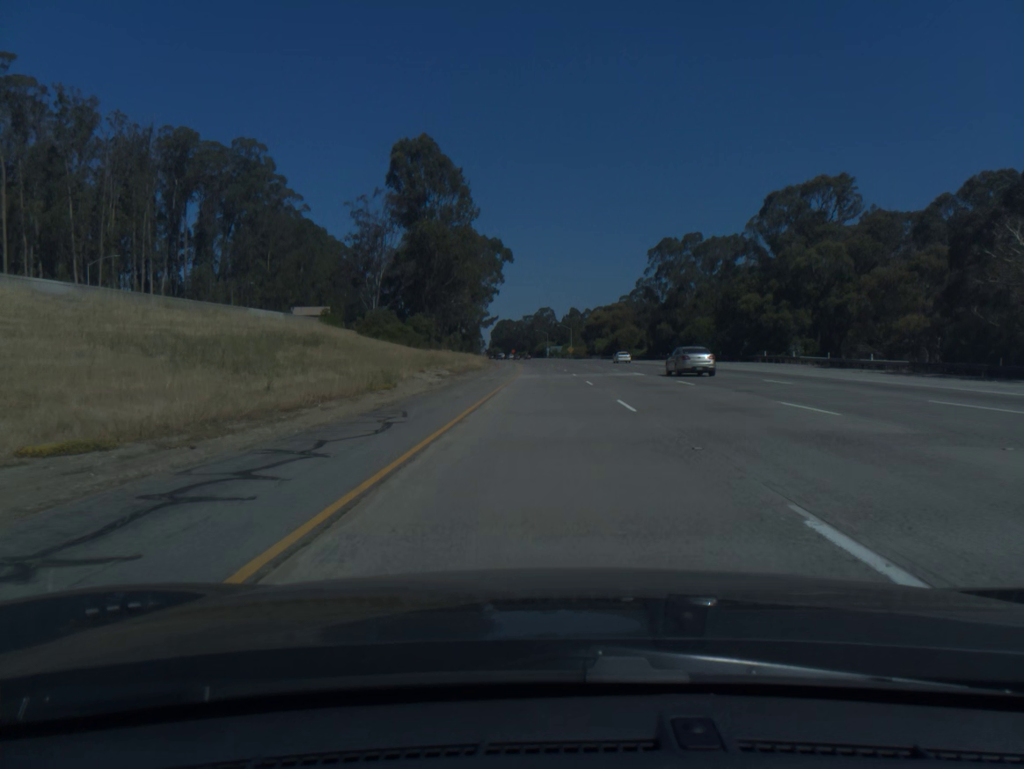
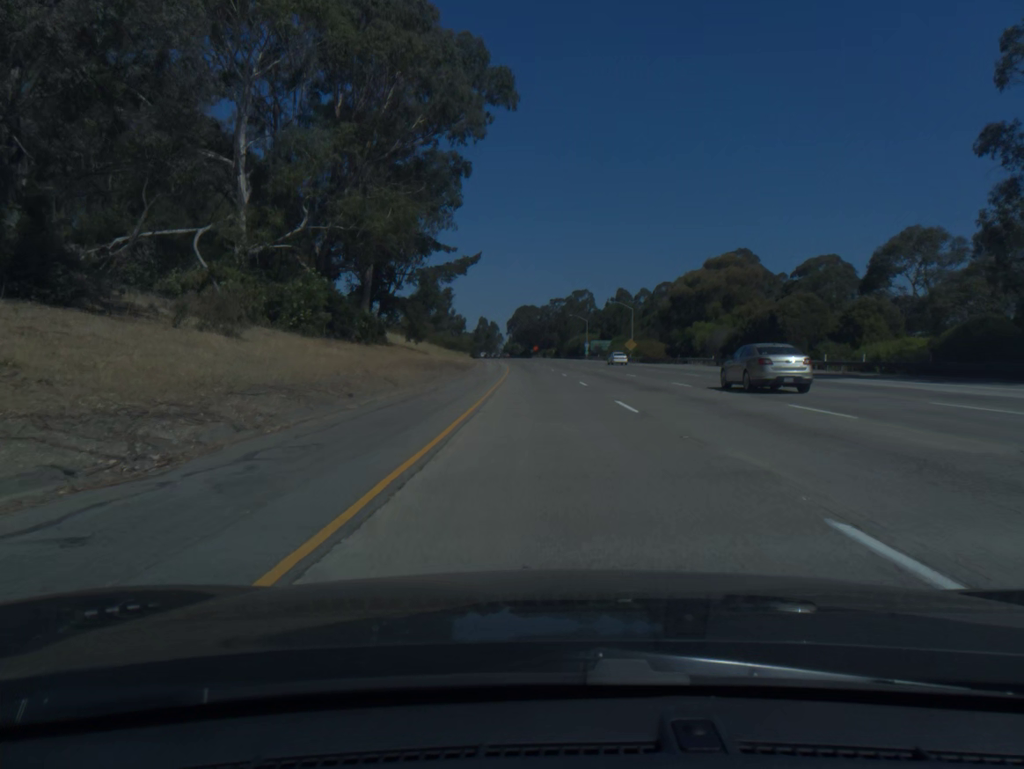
(-1.2, +102.5) m; -2°
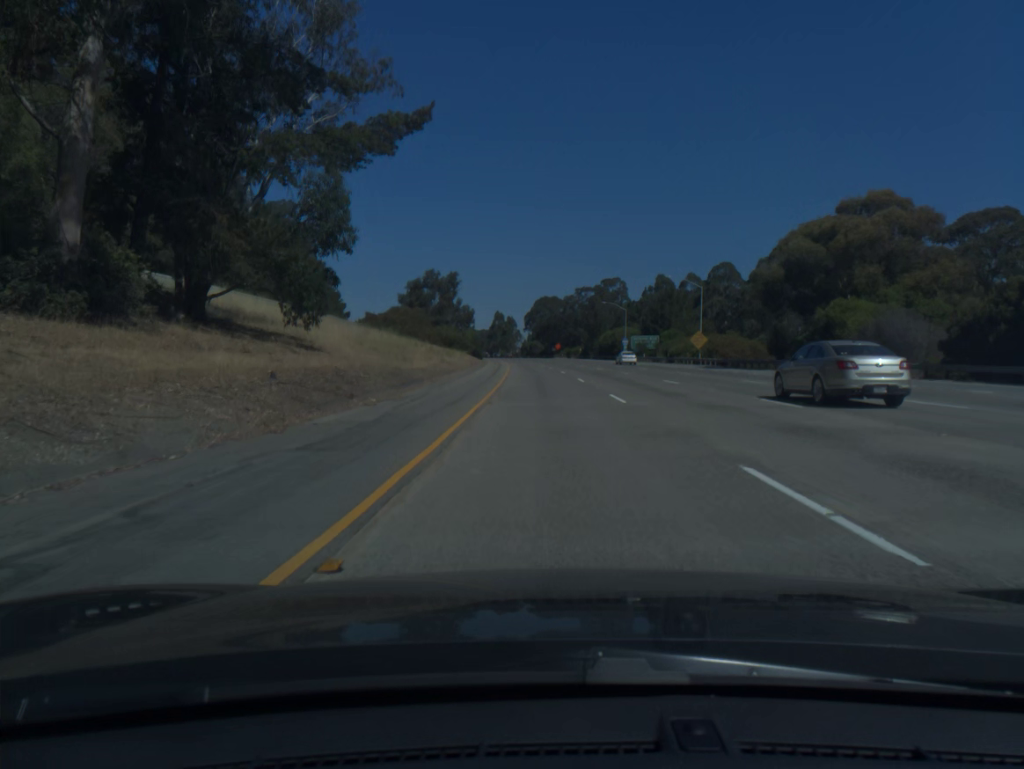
(-0.6, +41.0) m; -2°
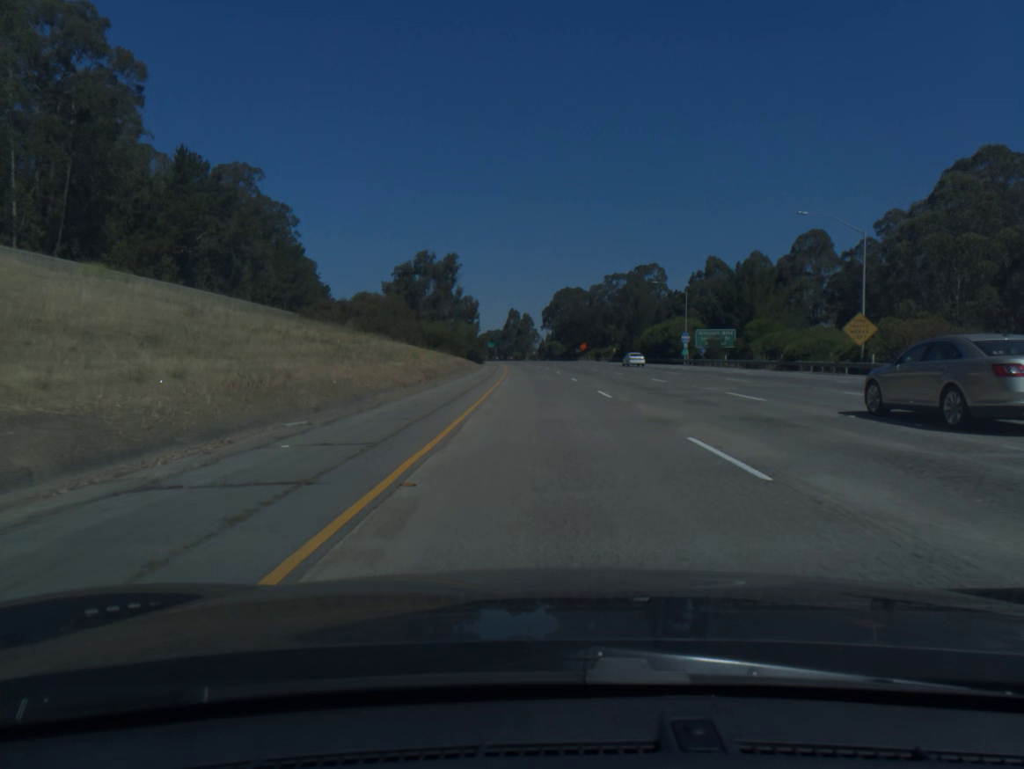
(-0.5, +40.9) m; -1°
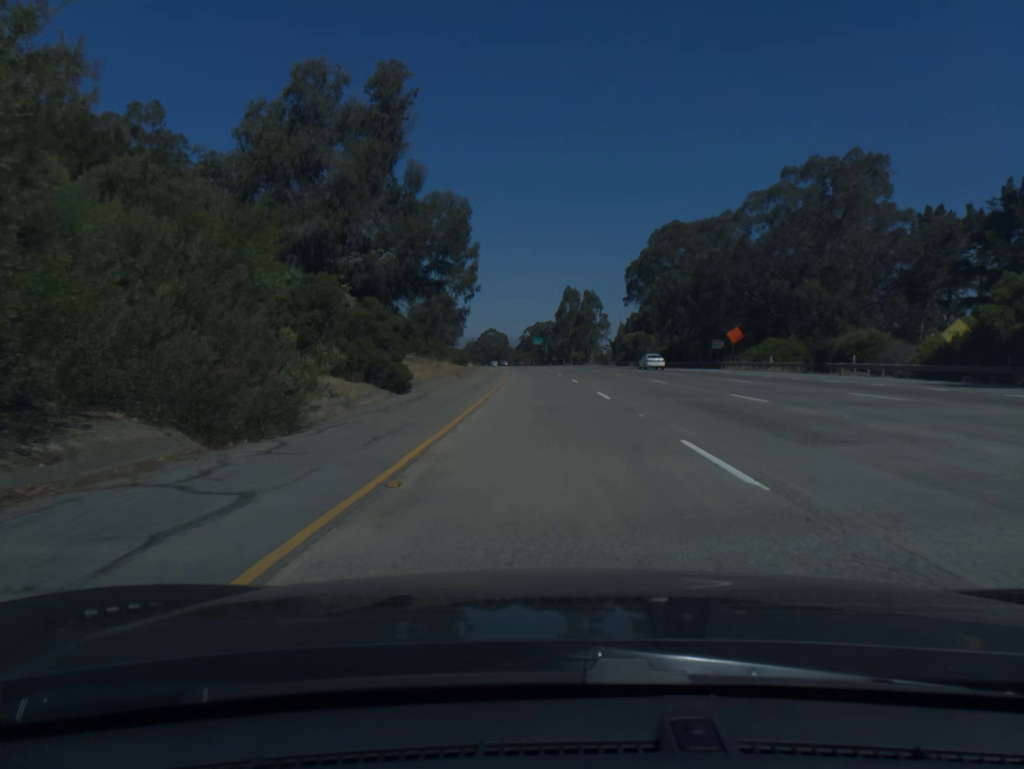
(-3.4, +102.3) m; -4°
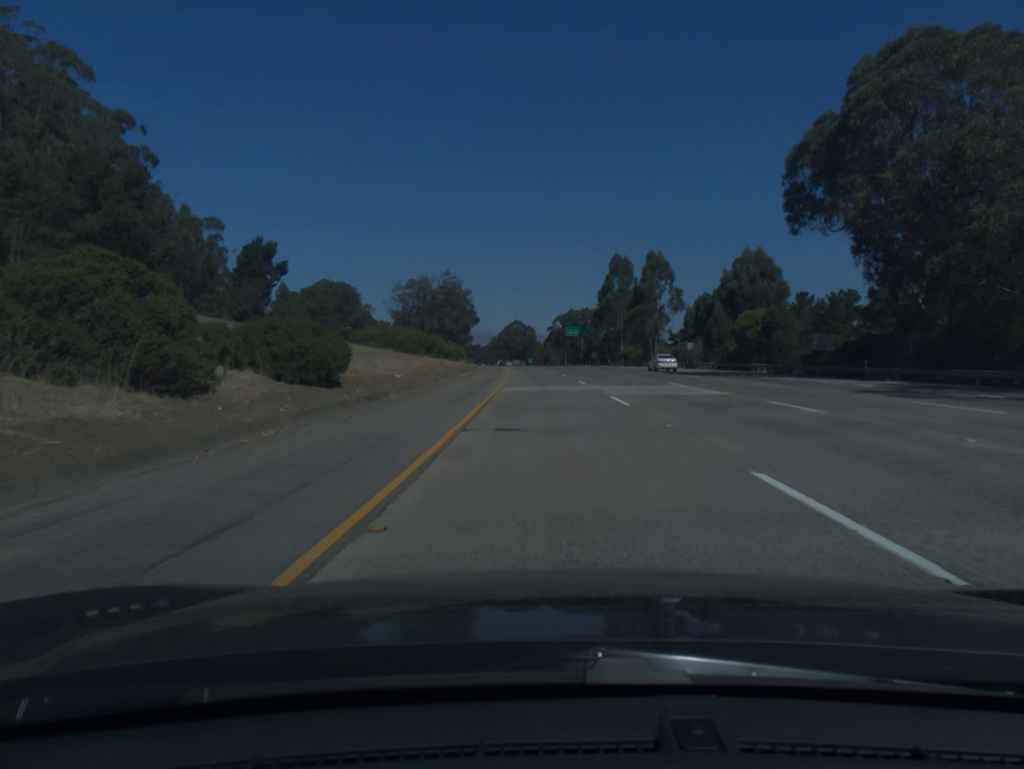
(-1.3, +61.5) m; -2°
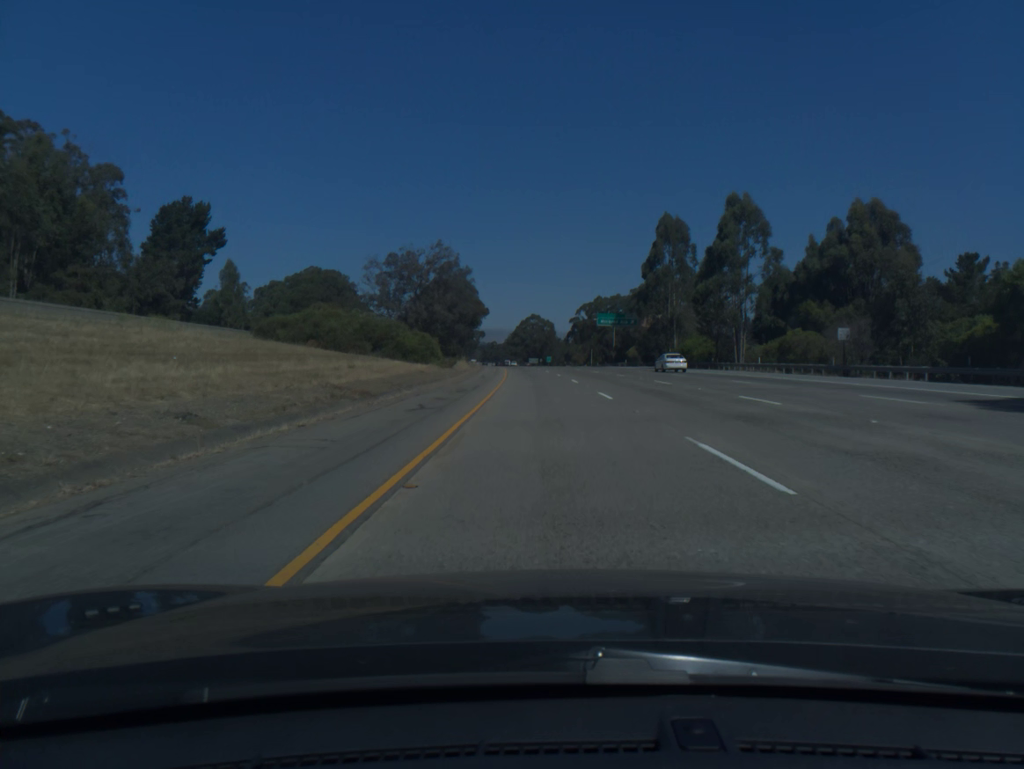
(-0.5, +41.1) m; -1°
